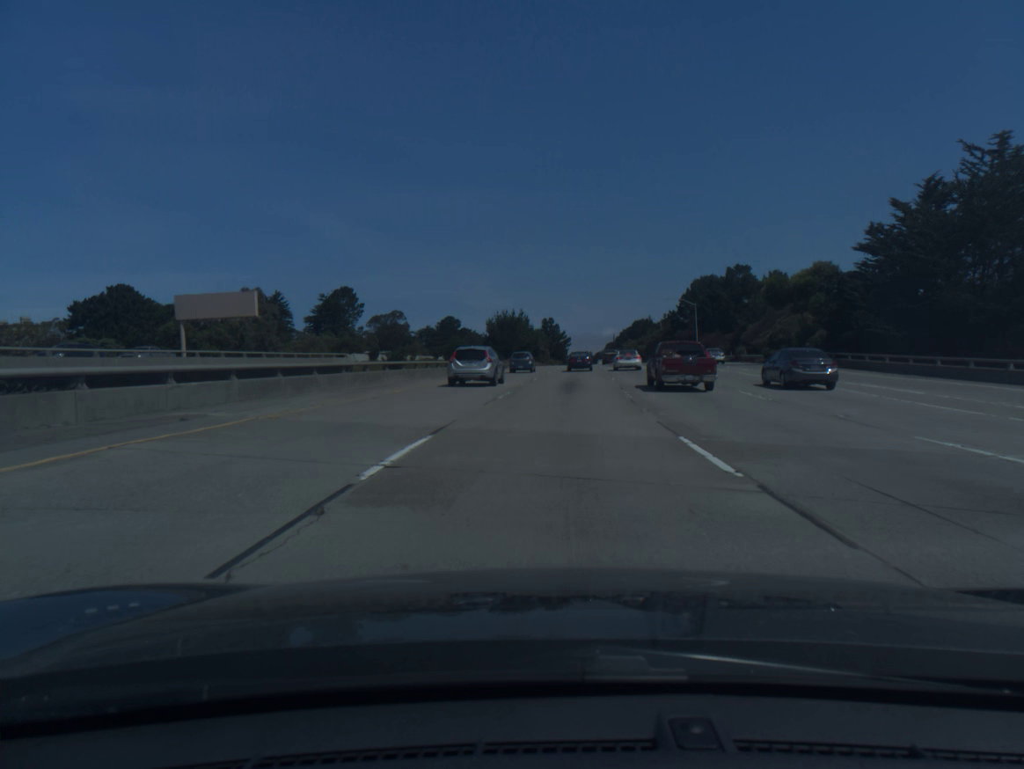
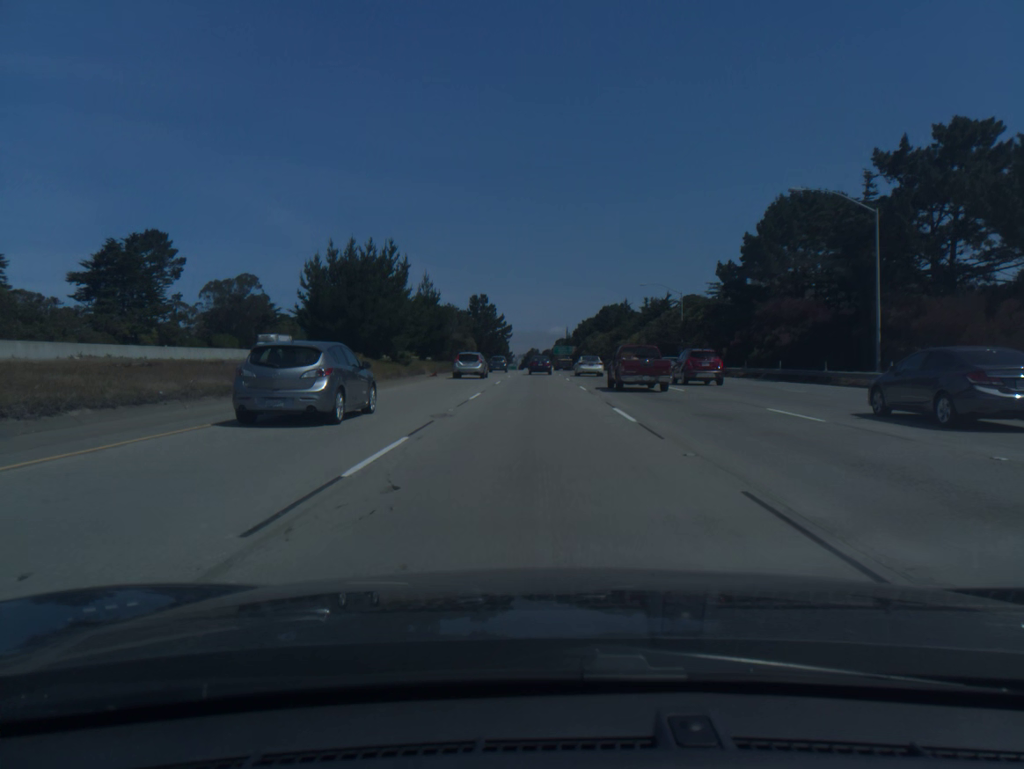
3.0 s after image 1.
(+4.4, +84.0) m; +4°
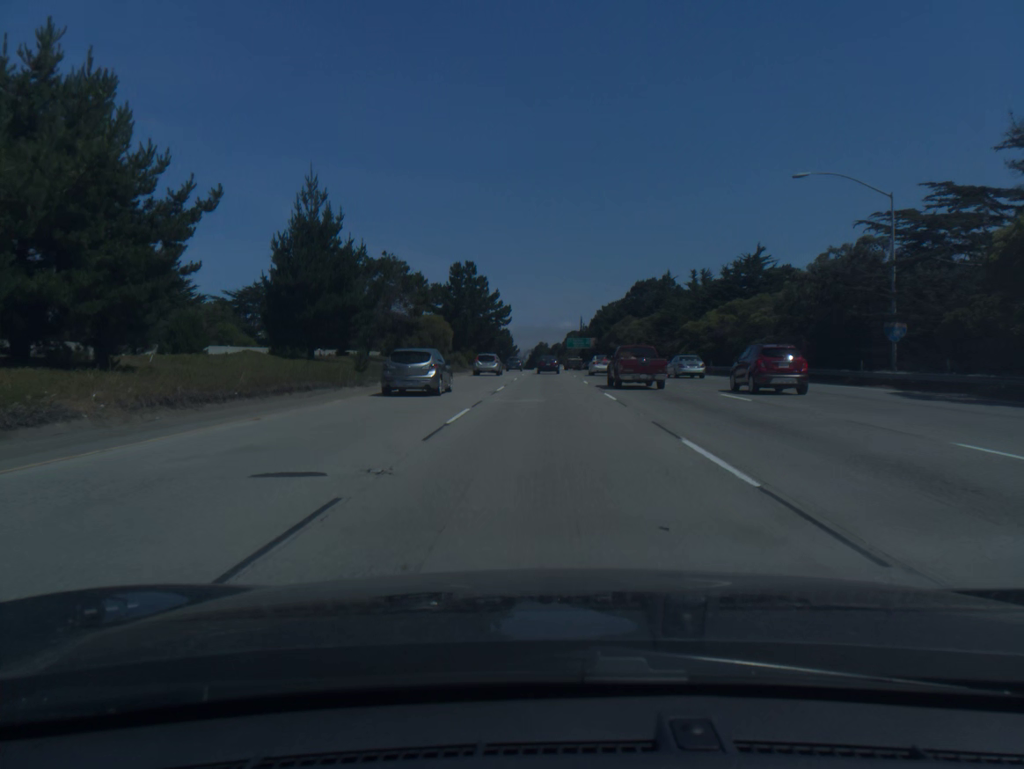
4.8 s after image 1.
(-0.4, +51.3) m; -1°
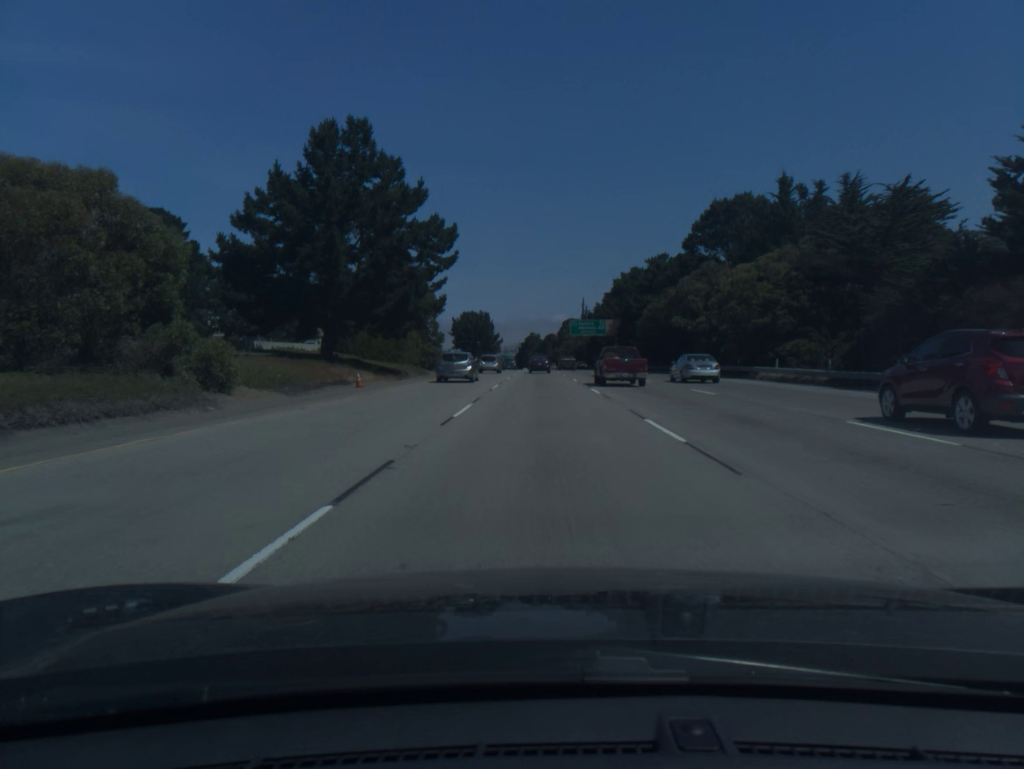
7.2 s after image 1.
(+0.4, +69.5) m; +1°
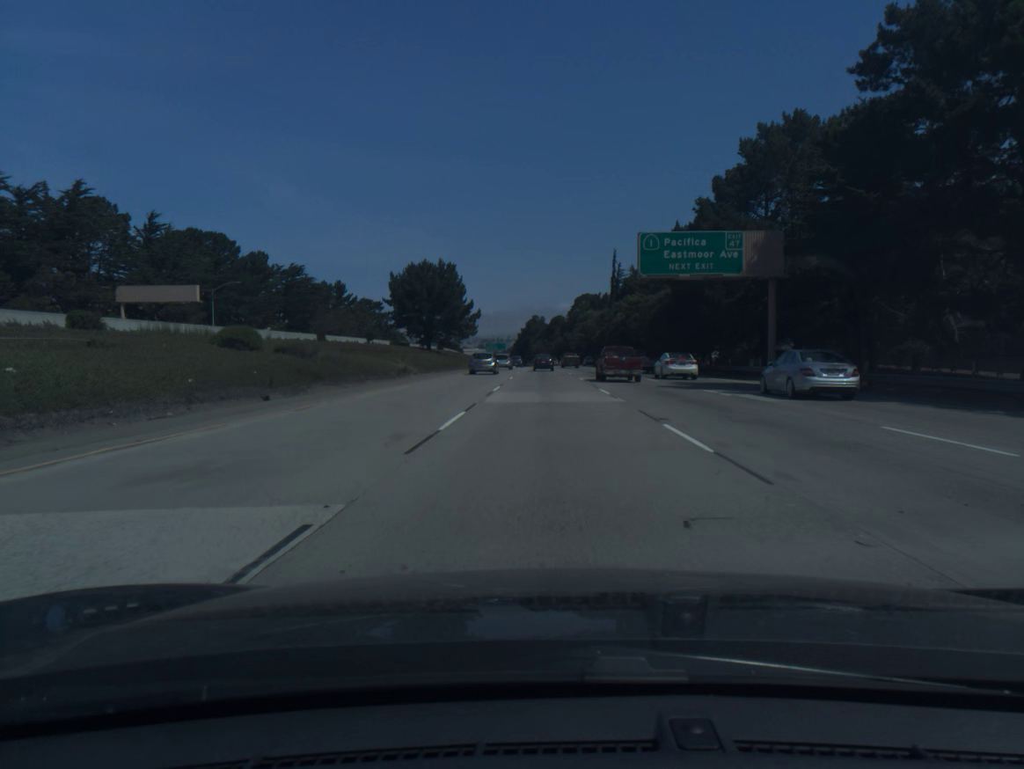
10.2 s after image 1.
(-0.5, +88.6) m; 0°
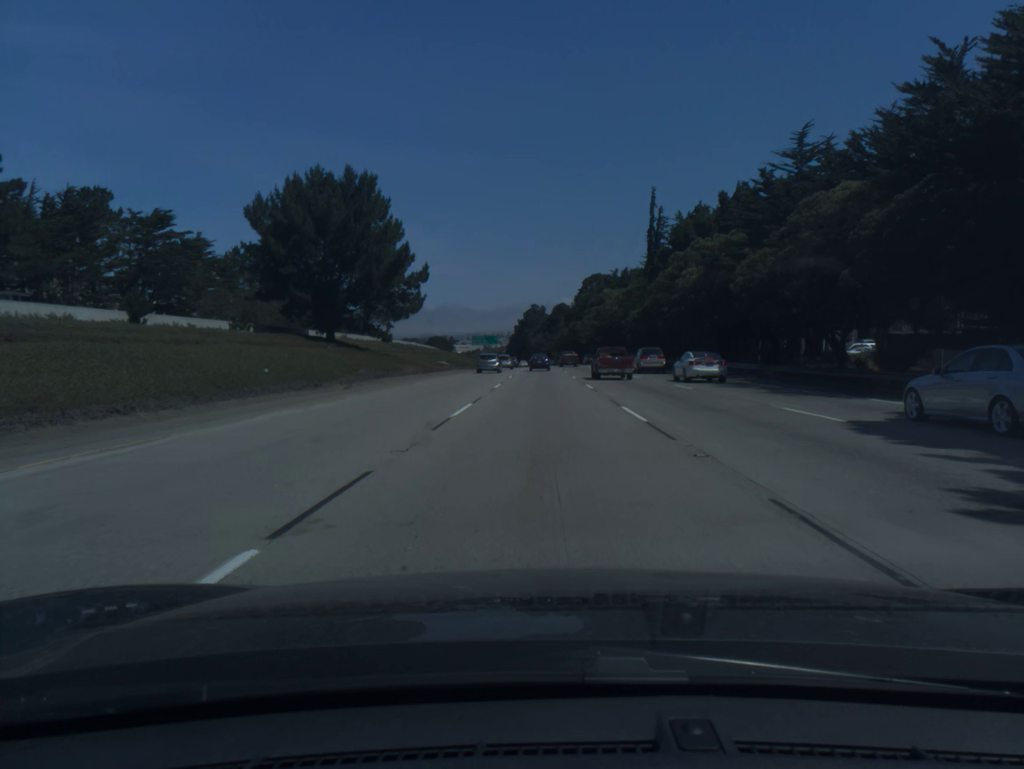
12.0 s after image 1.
(+0.2, +53.9) m; 0°
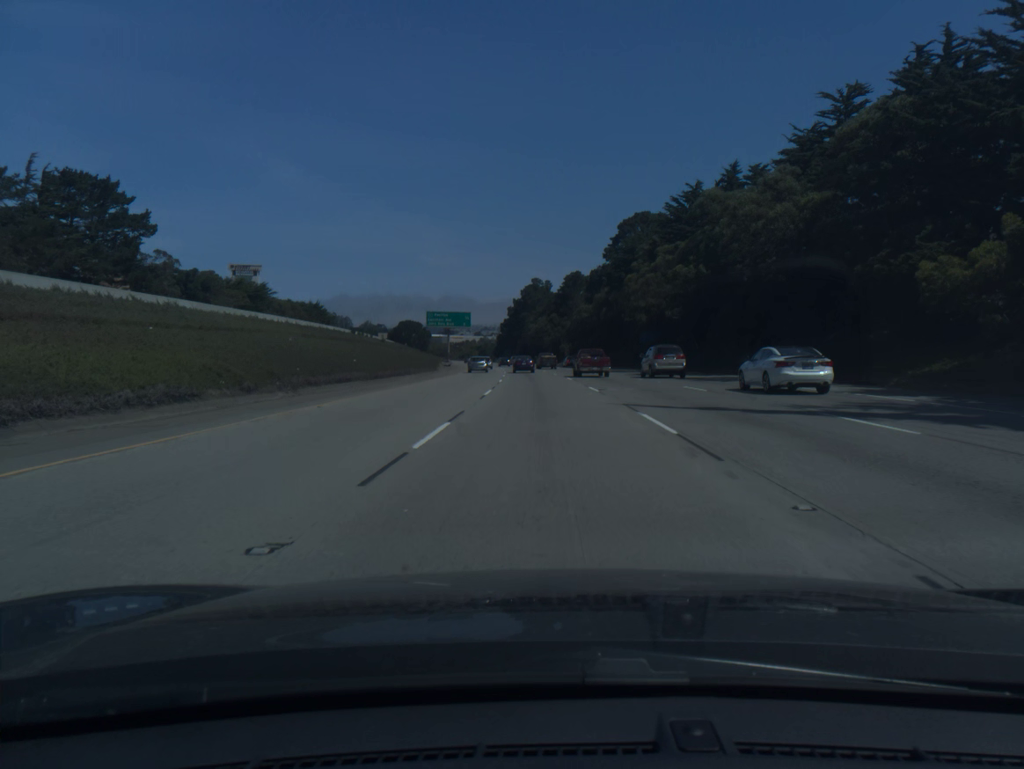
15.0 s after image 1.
(-0.2, +90.2) m; 0°
